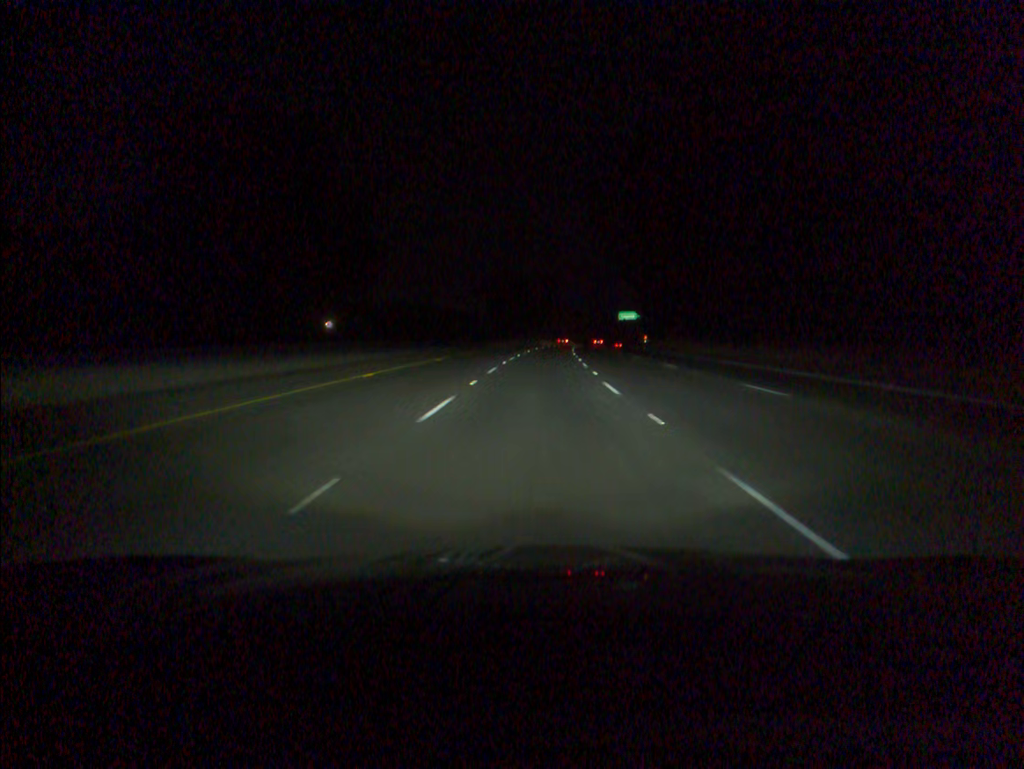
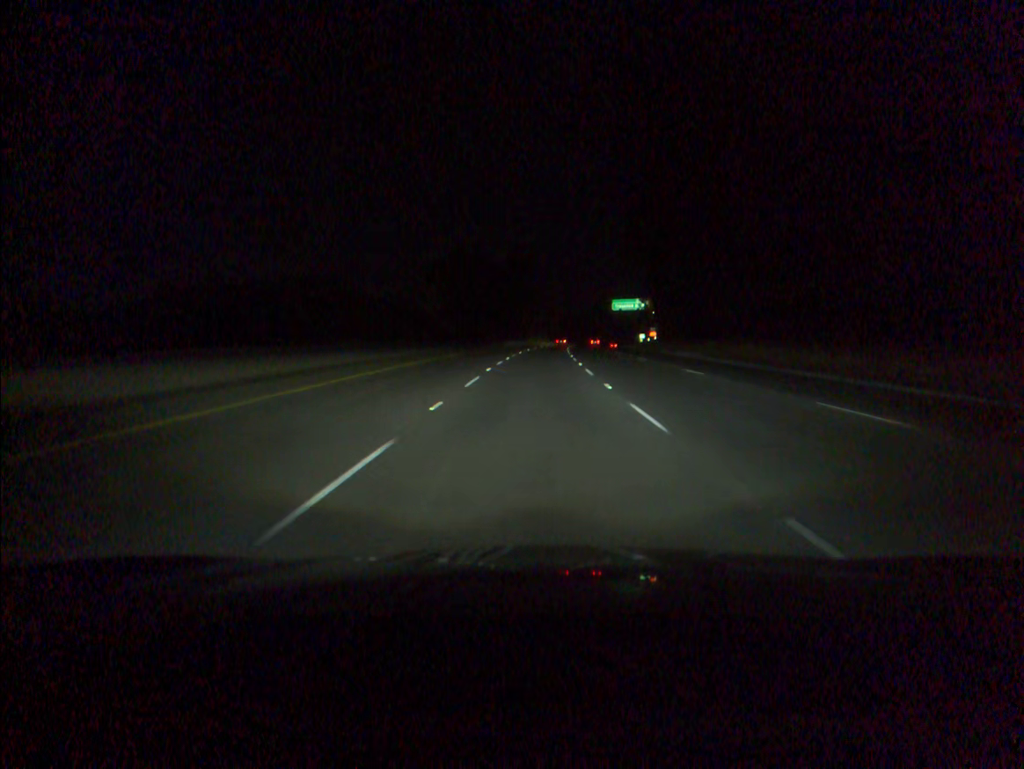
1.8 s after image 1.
(+1.1, +50.3) m; +2°
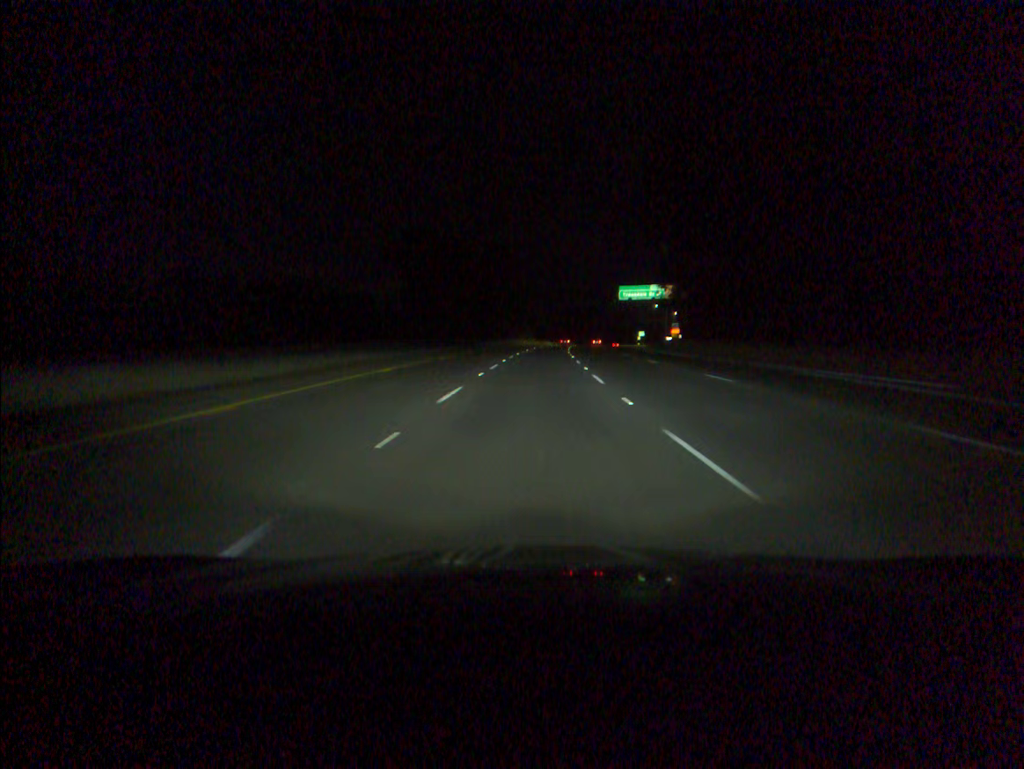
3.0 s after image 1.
(+0.3, +33.6) m; +1°
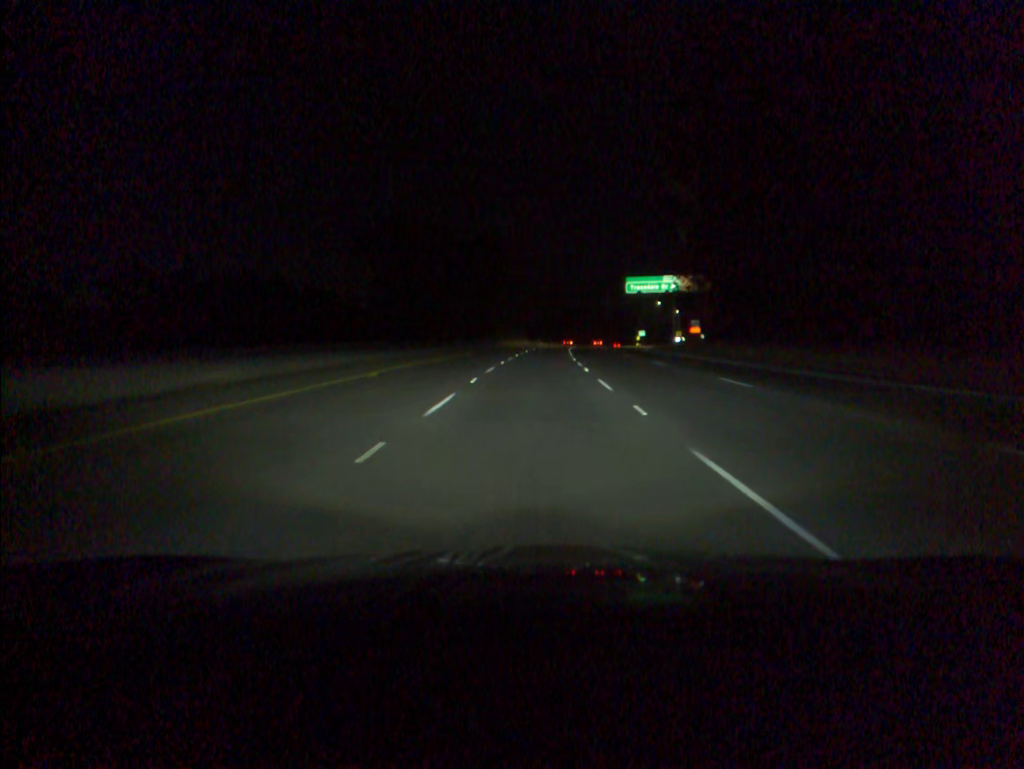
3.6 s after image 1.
(+0.1, +16.8) m; +1°
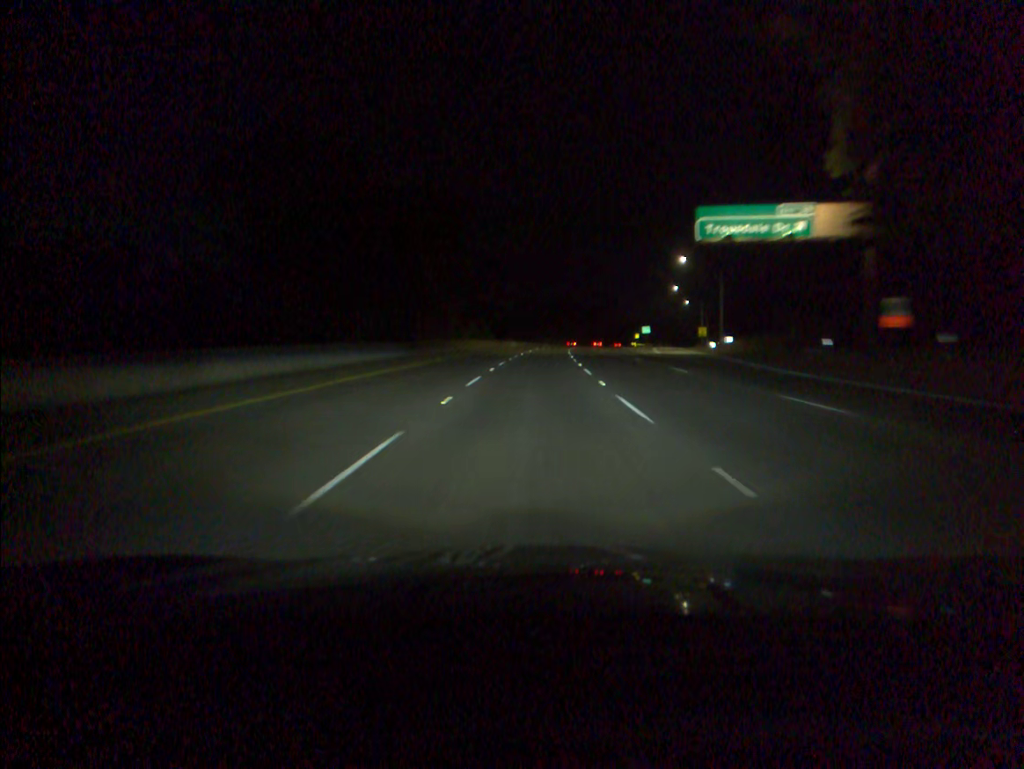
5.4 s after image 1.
(+0.8, +50.5) m; +2°
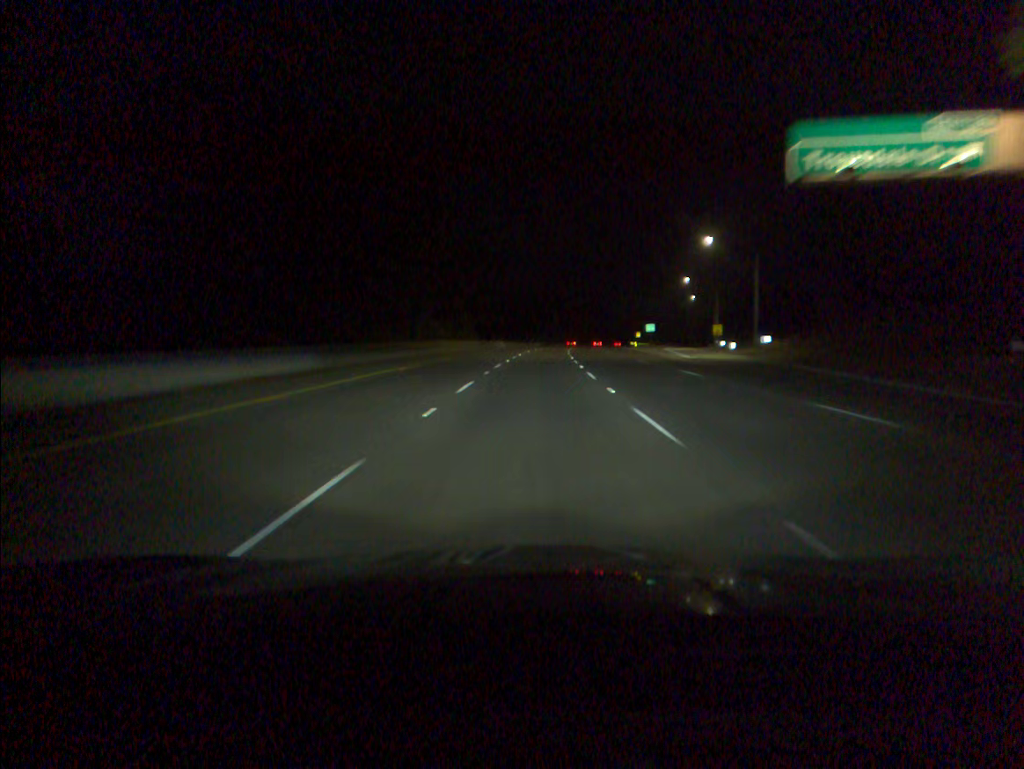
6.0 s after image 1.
(+0.1, +16.9) m; +1°
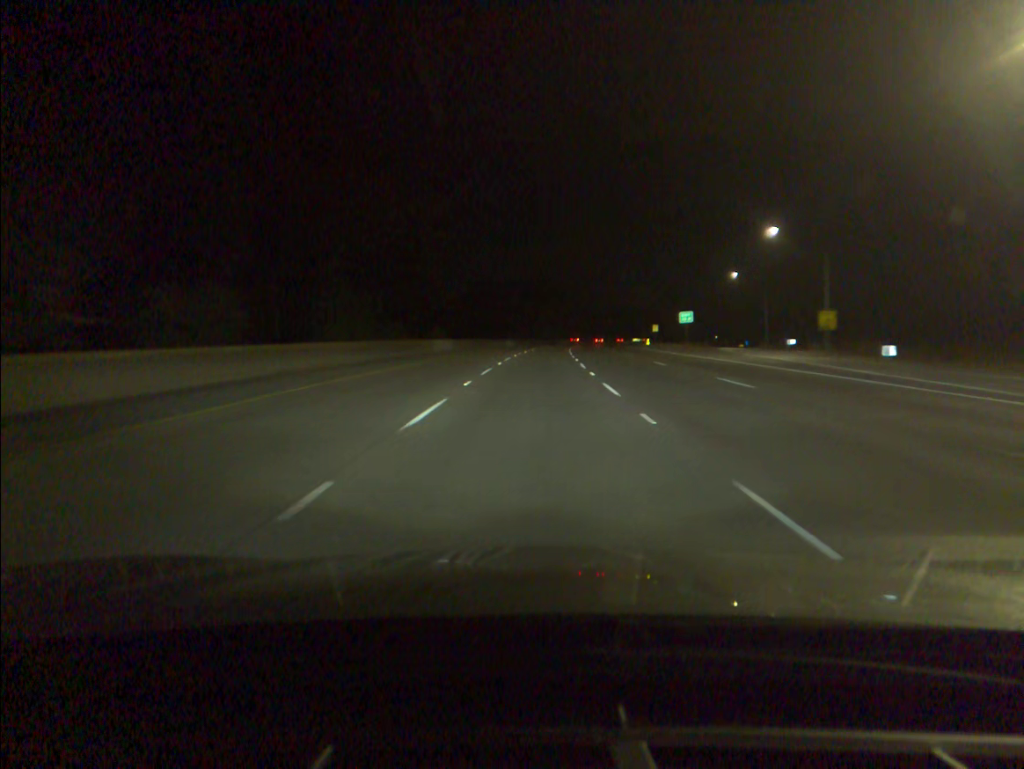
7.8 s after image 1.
(+0.8, +50.8) m; +2°
